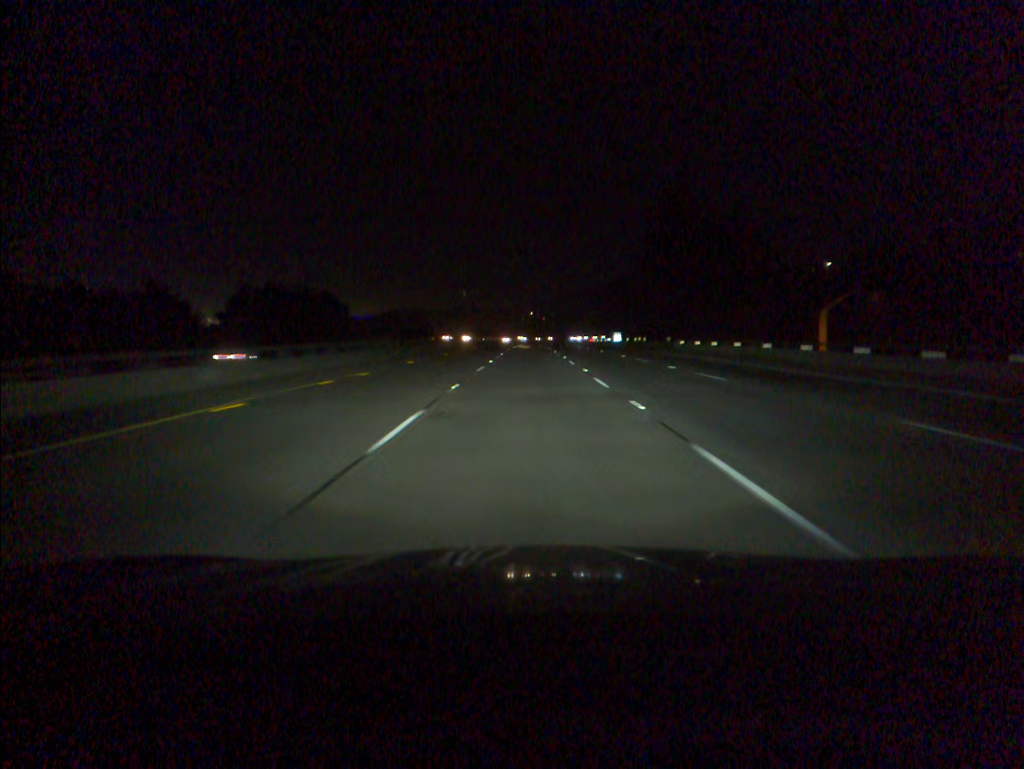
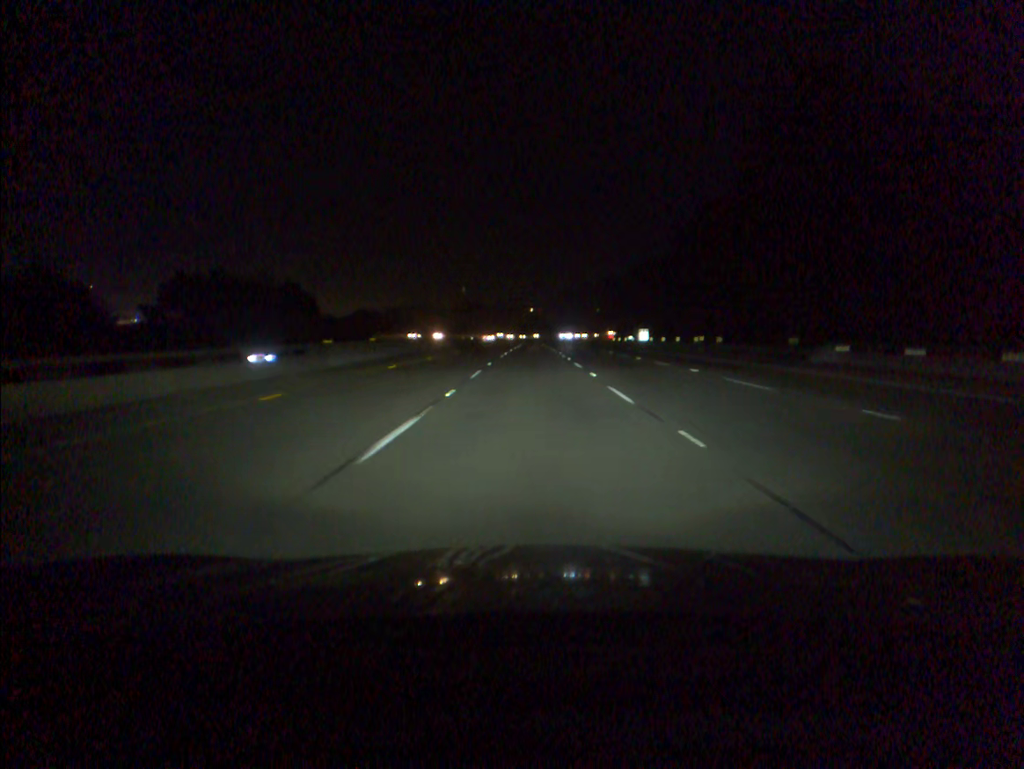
(0.0, +33.9) m; 0°
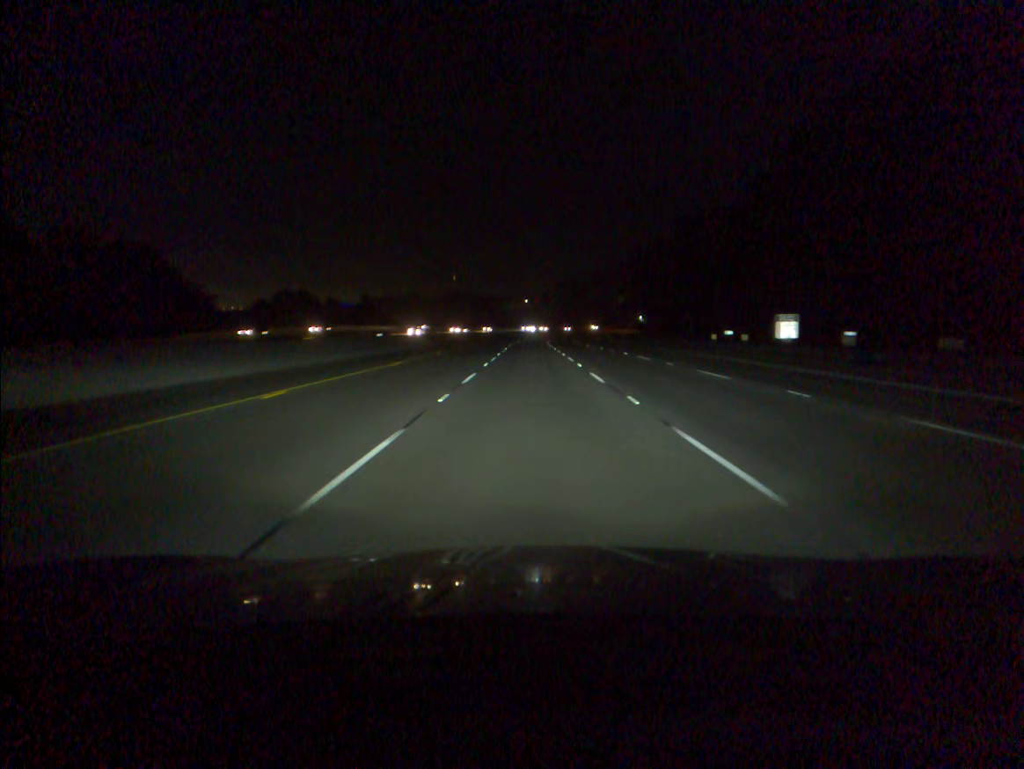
(0.0, +67.6) m; 0°
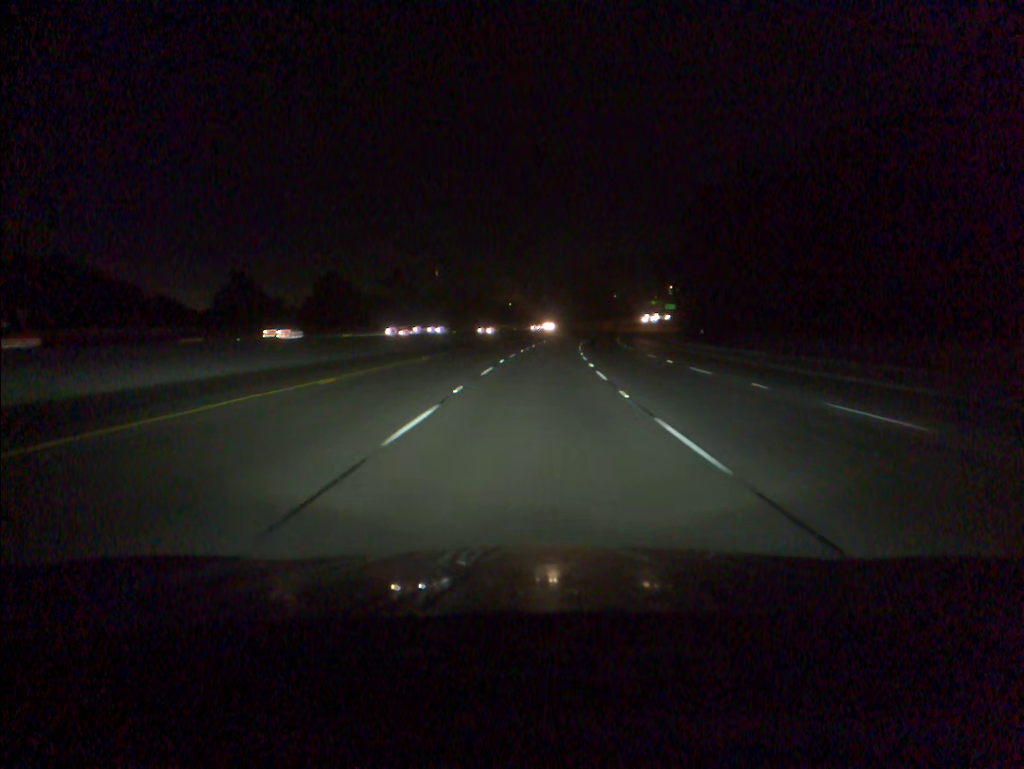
(+0.1, +84.2) m; +1°
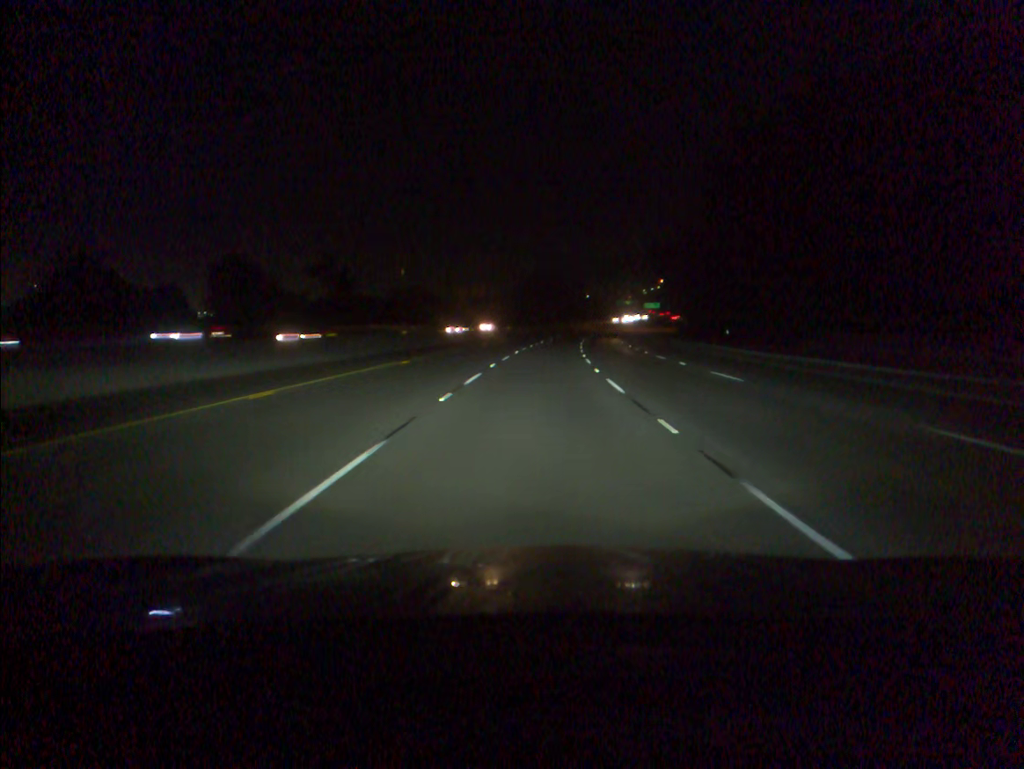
(+0.5, +33.5) m; +2°
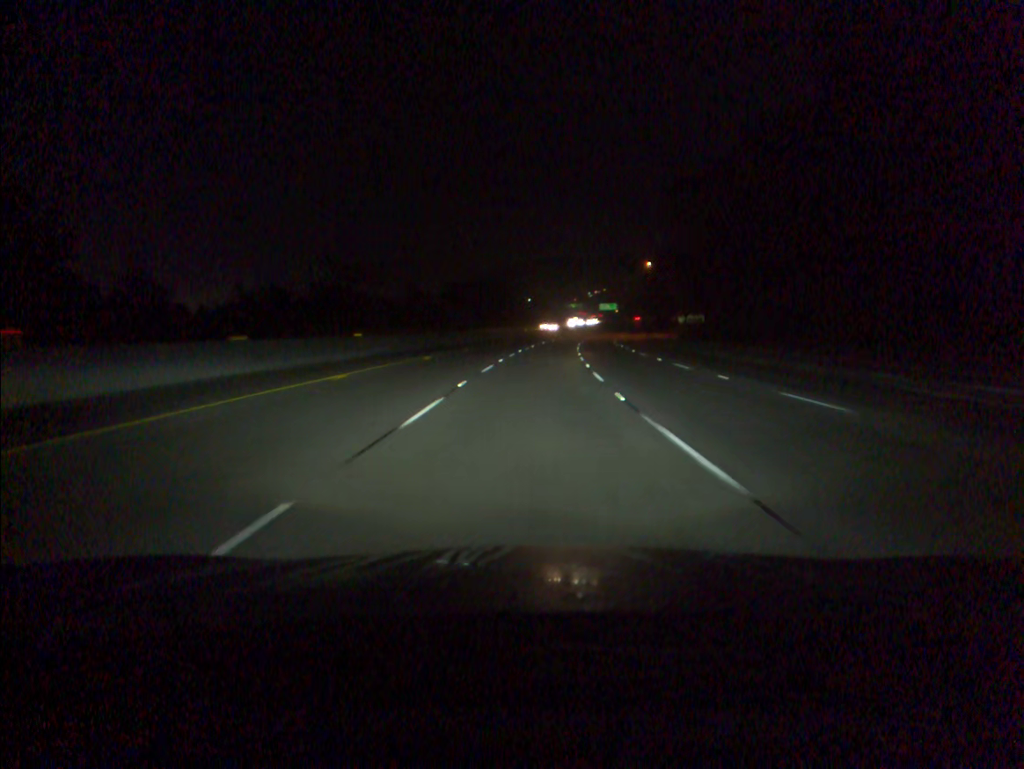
(+2.5, +66.7) m; +4°
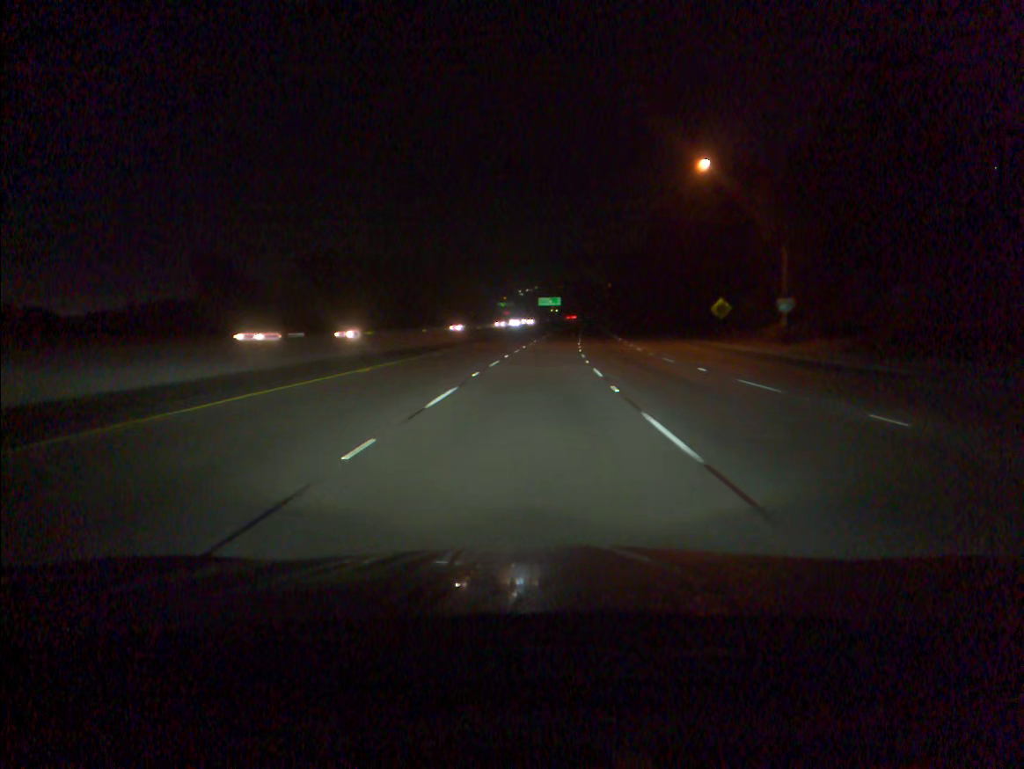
(+3.8, +84.0) m; +5°
